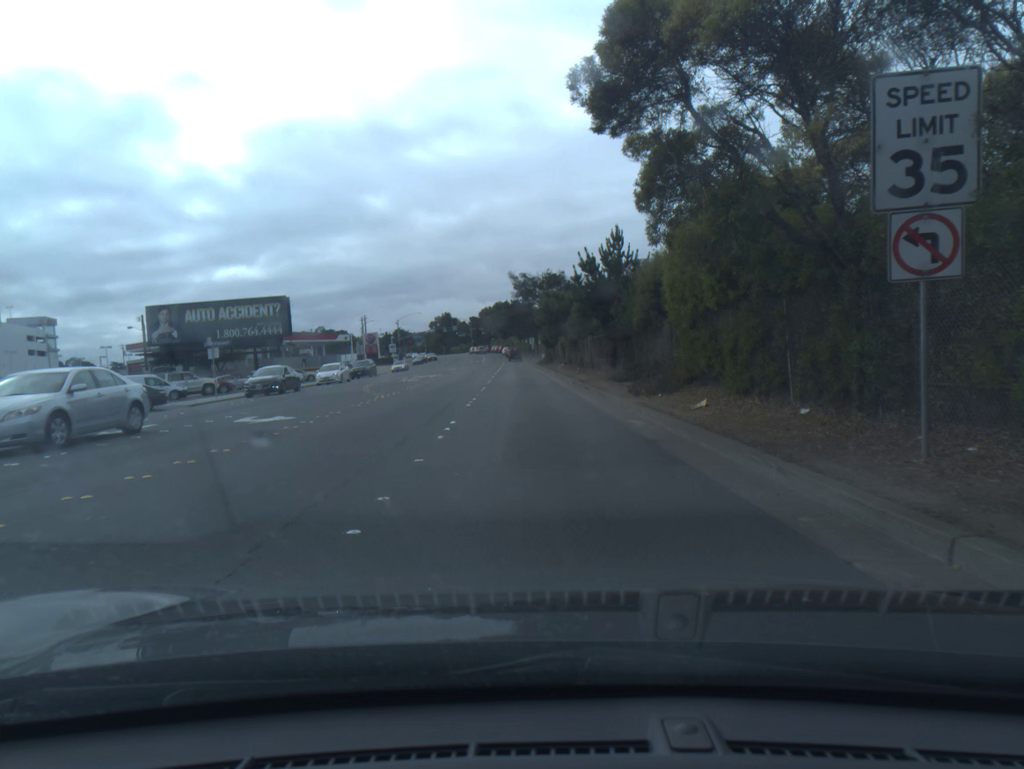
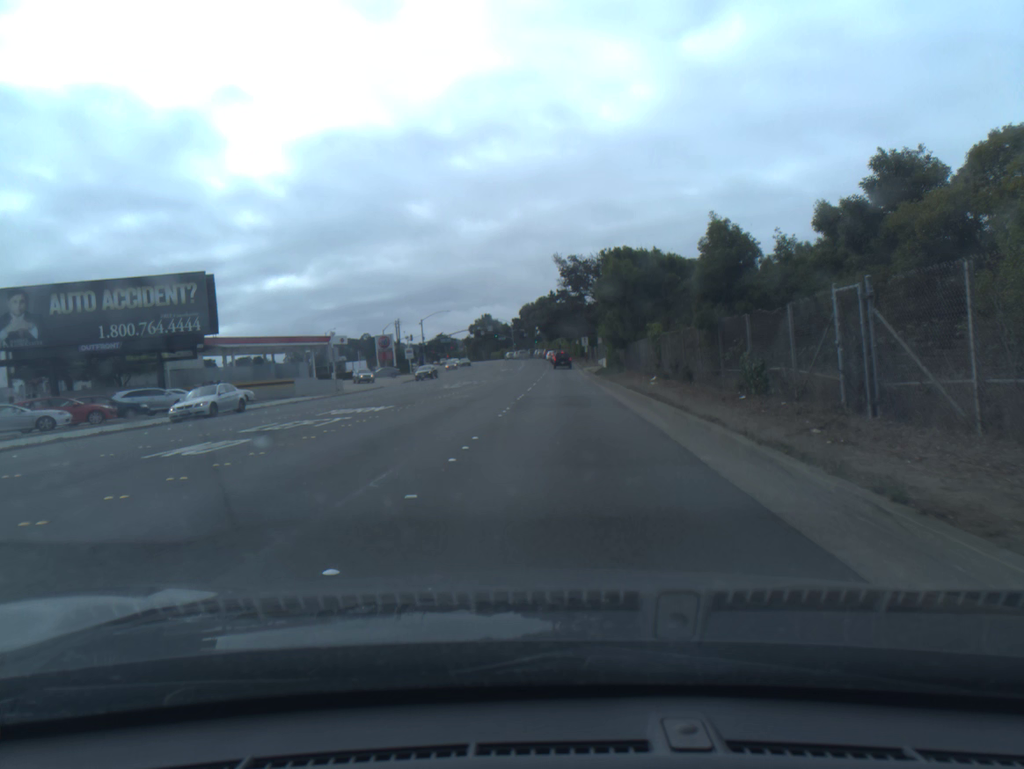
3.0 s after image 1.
(-0.9, +31.5) m; -4°
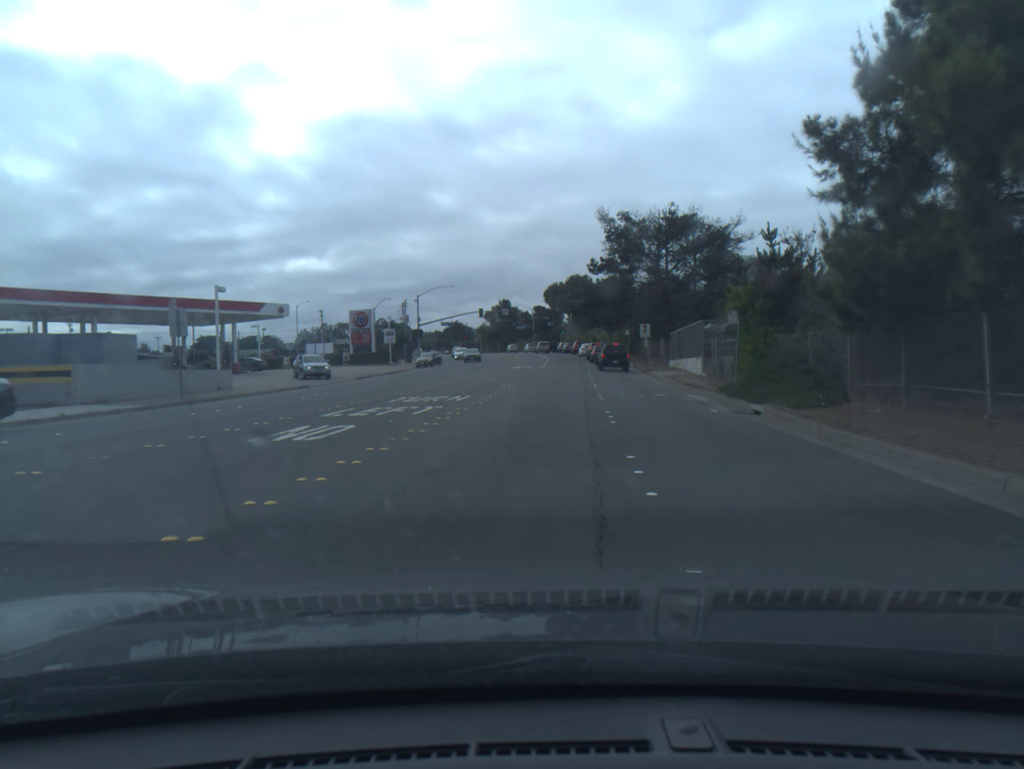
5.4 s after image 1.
(-0.9, +32.0) m; -1°
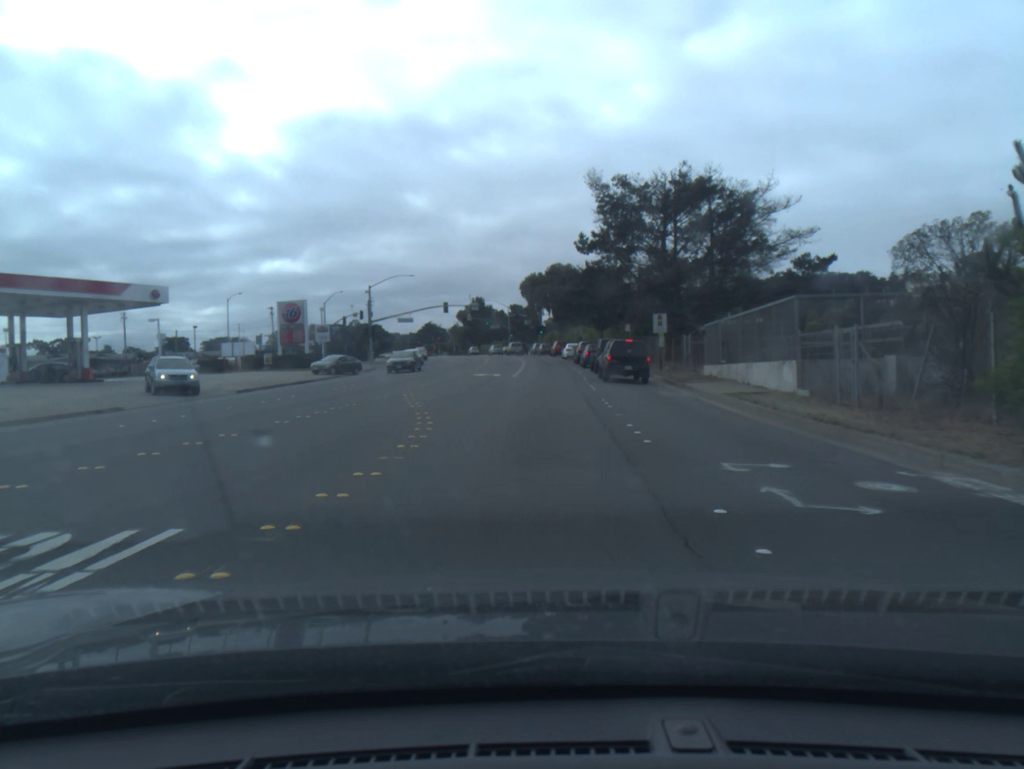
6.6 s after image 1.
(+0.3, +17.9) m; +2°
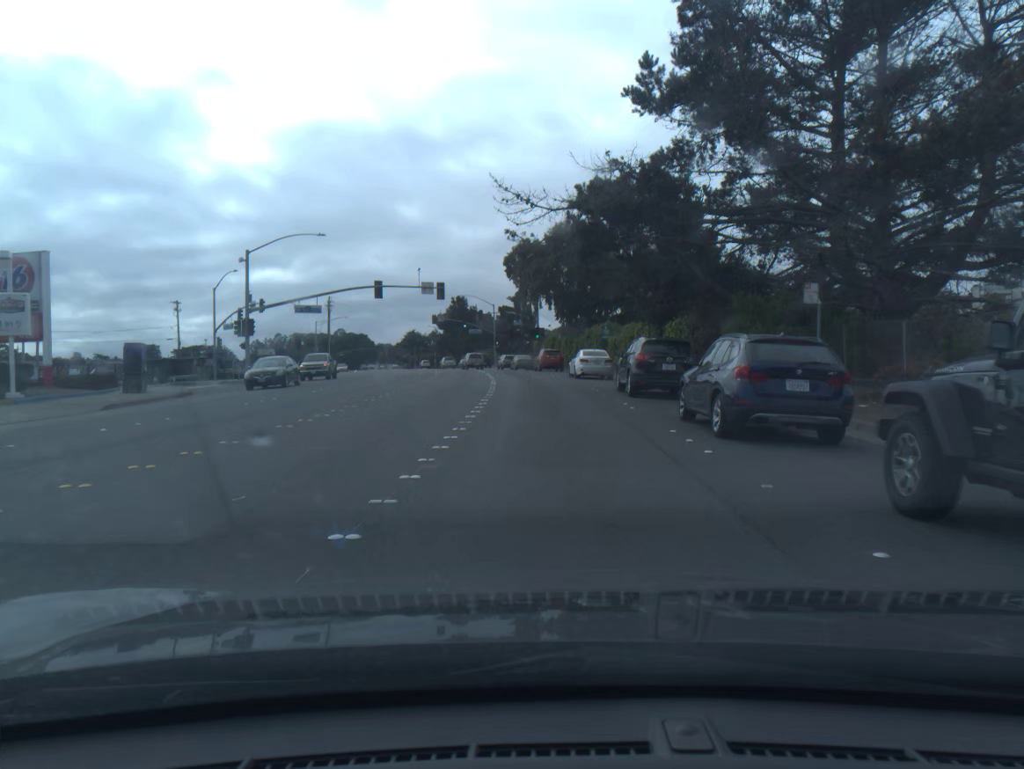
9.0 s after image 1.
(+0.2, +38.2) m; 0°
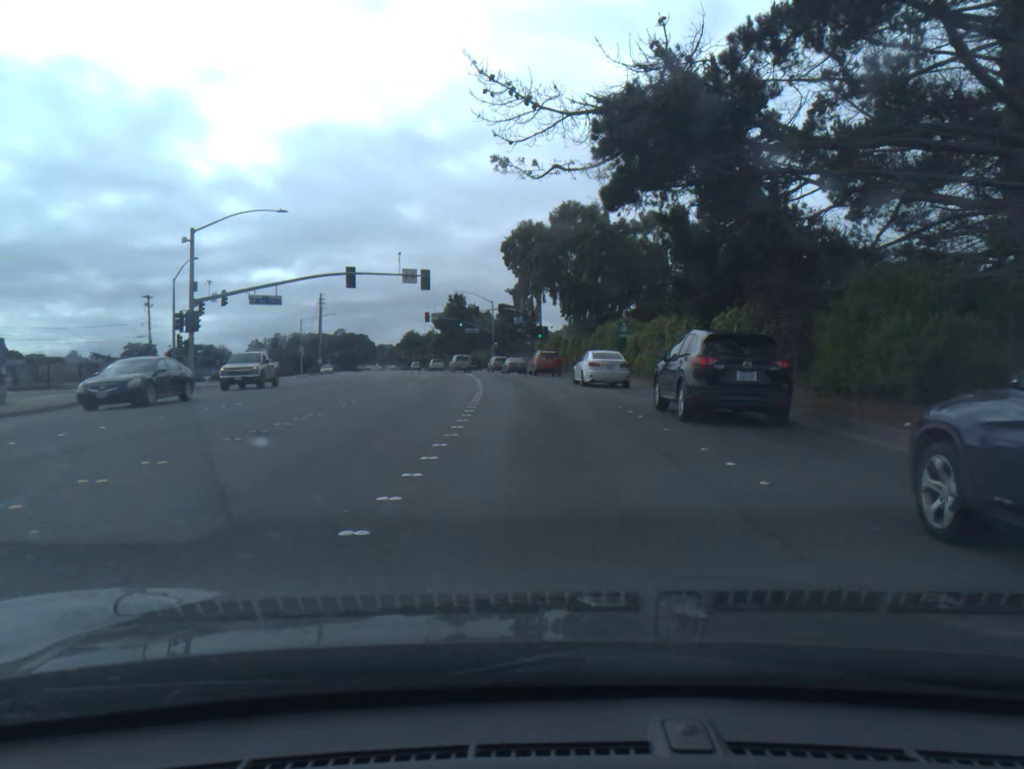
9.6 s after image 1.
(0.0, +9.6) m; 0°
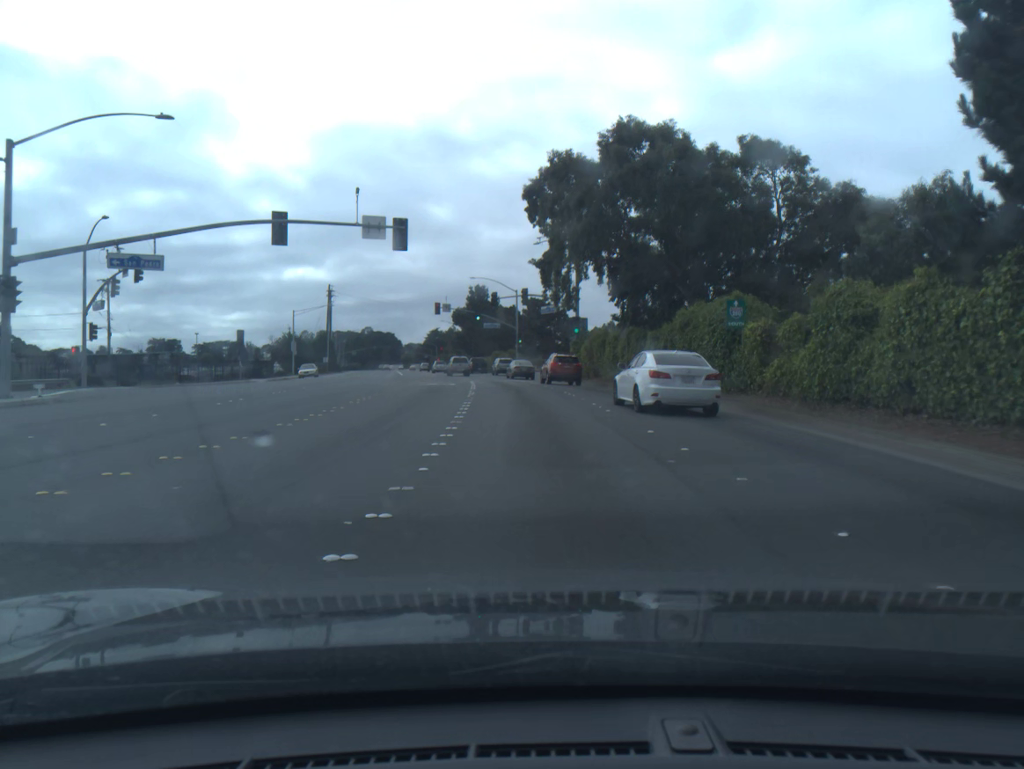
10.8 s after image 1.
(-0.4, +19.1) m; -2°
